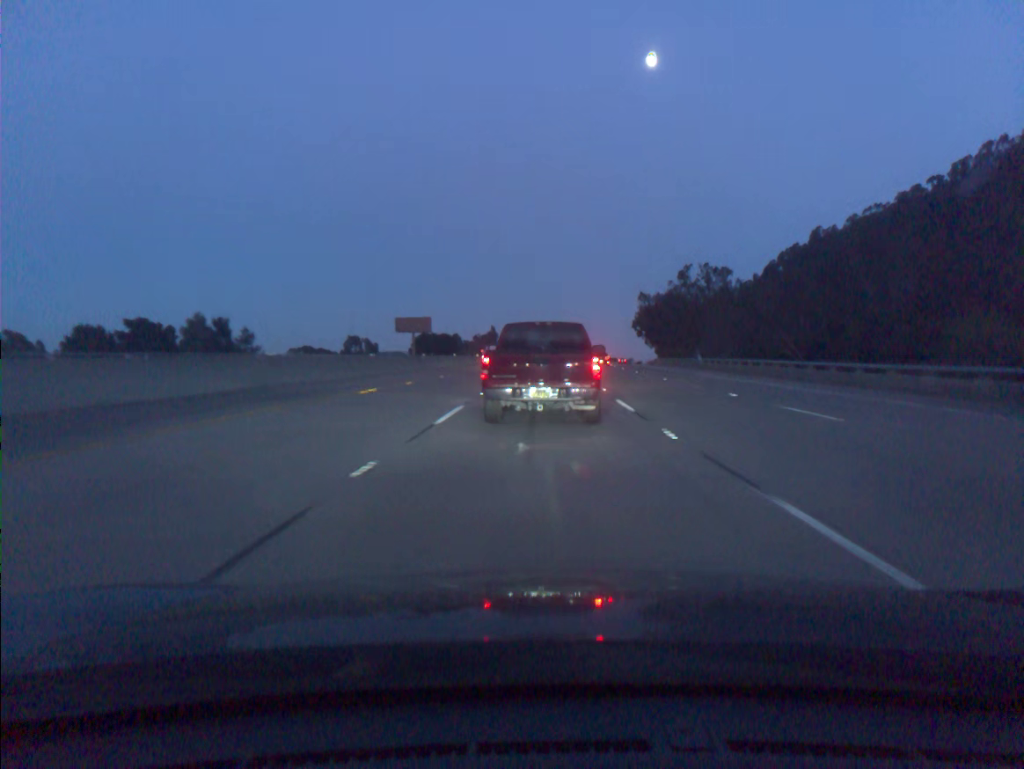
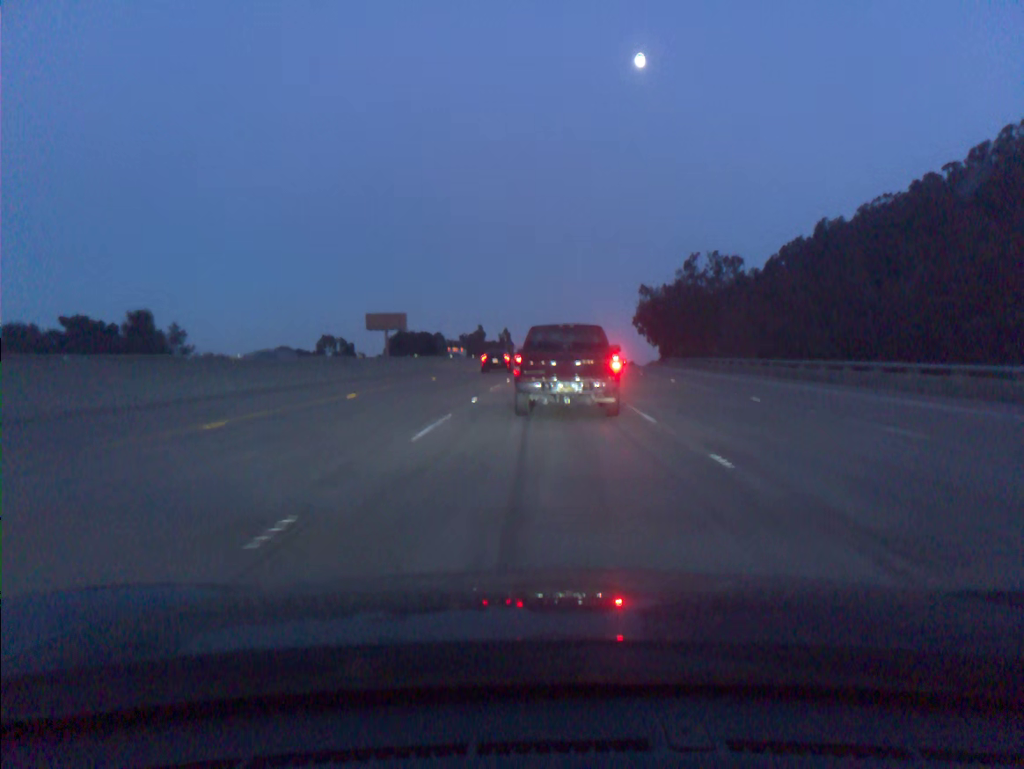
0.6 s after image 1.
(+0.1, +17.2) m; +1°
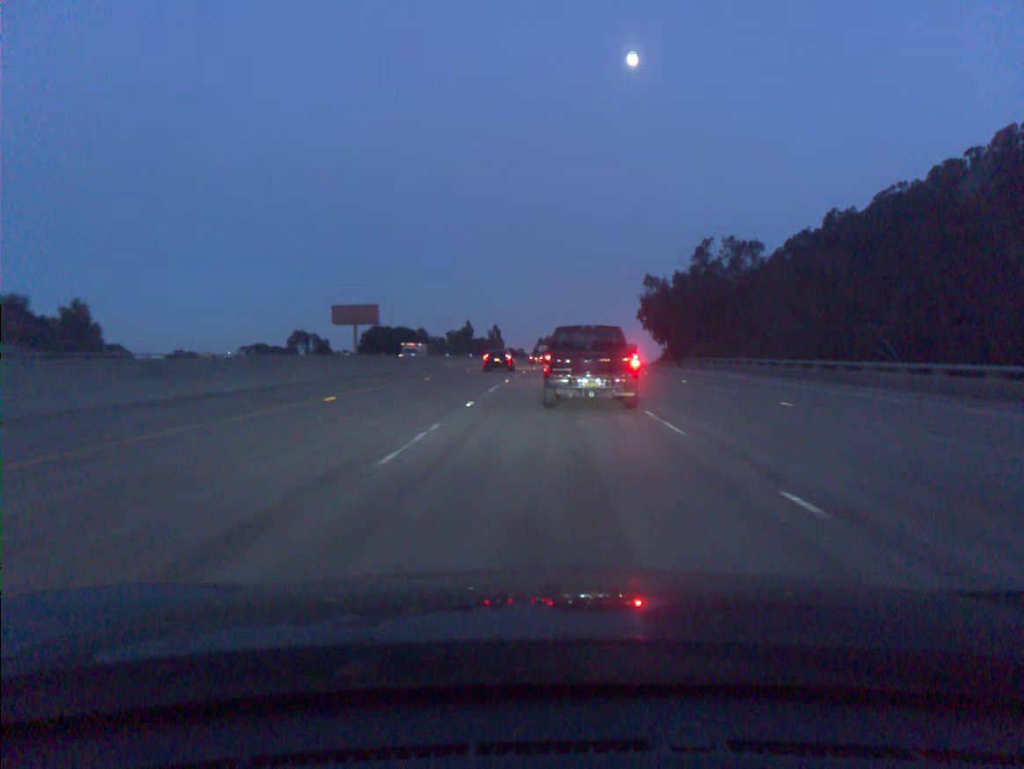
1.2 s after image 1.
(0.0, +17.0) m; 0°
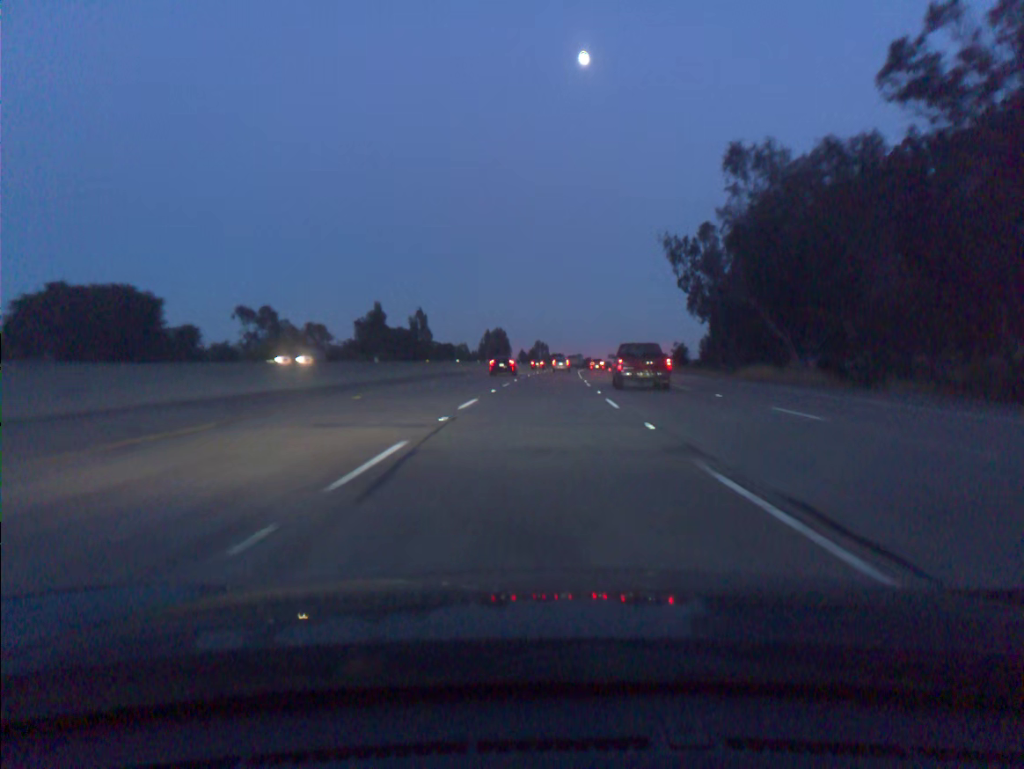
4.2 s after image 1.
(+2.8, +82.4) m; +3°
